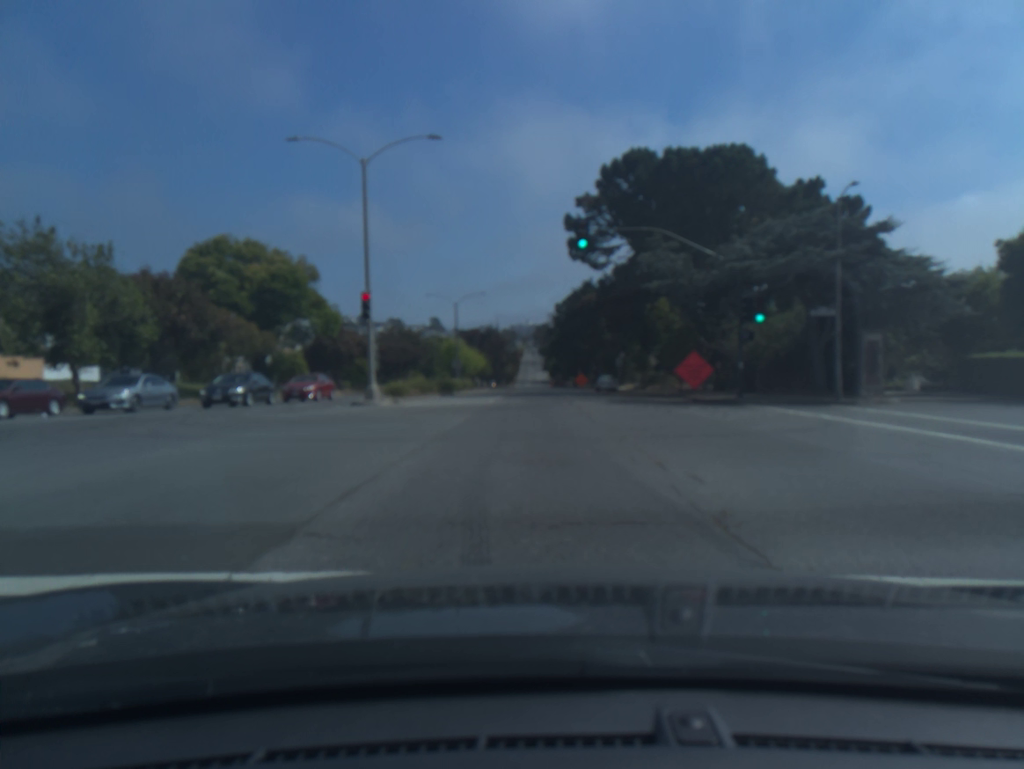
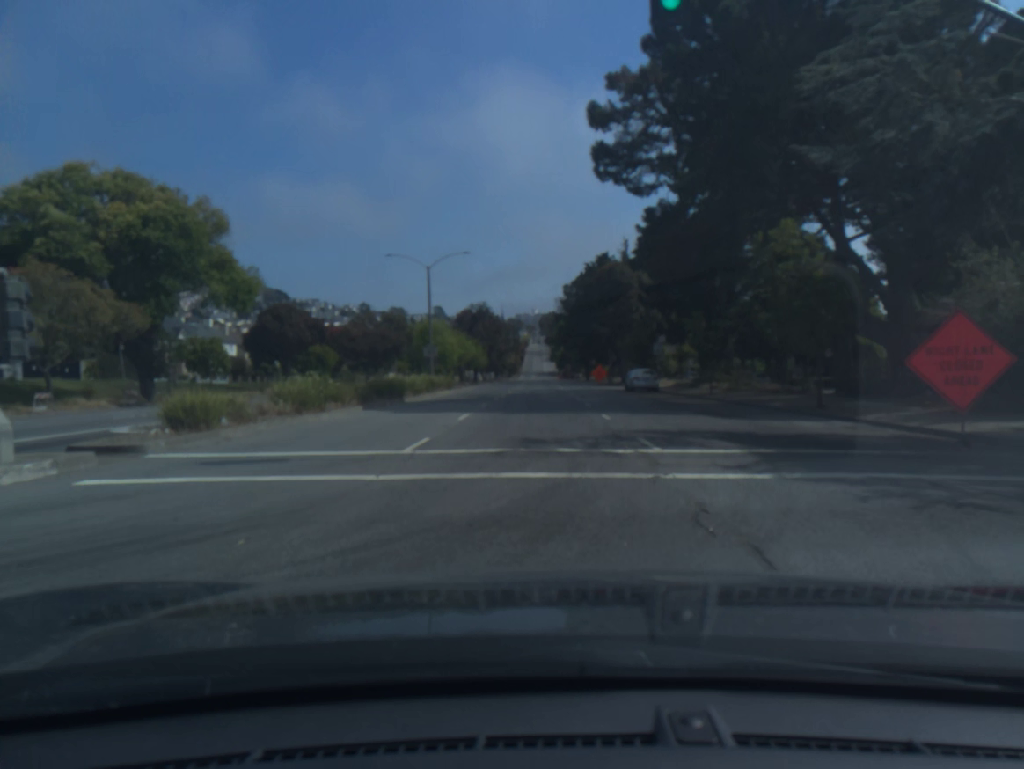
(-0.7, +20.4) m; -2°
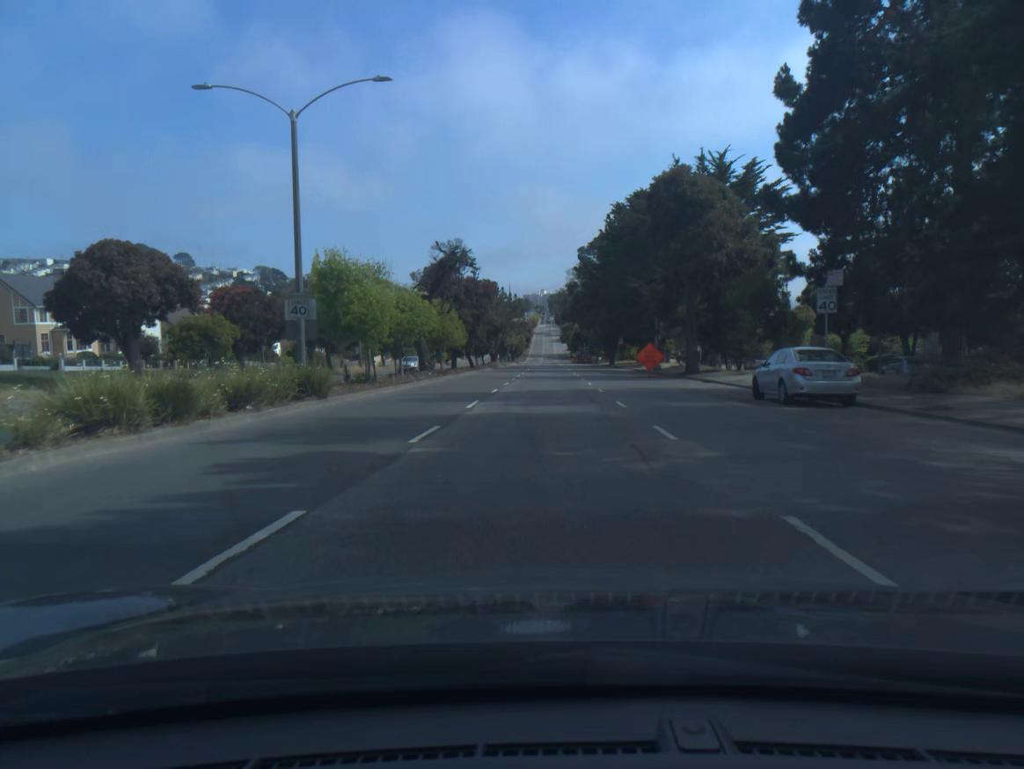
(-0.3, +29.7) m; -1°
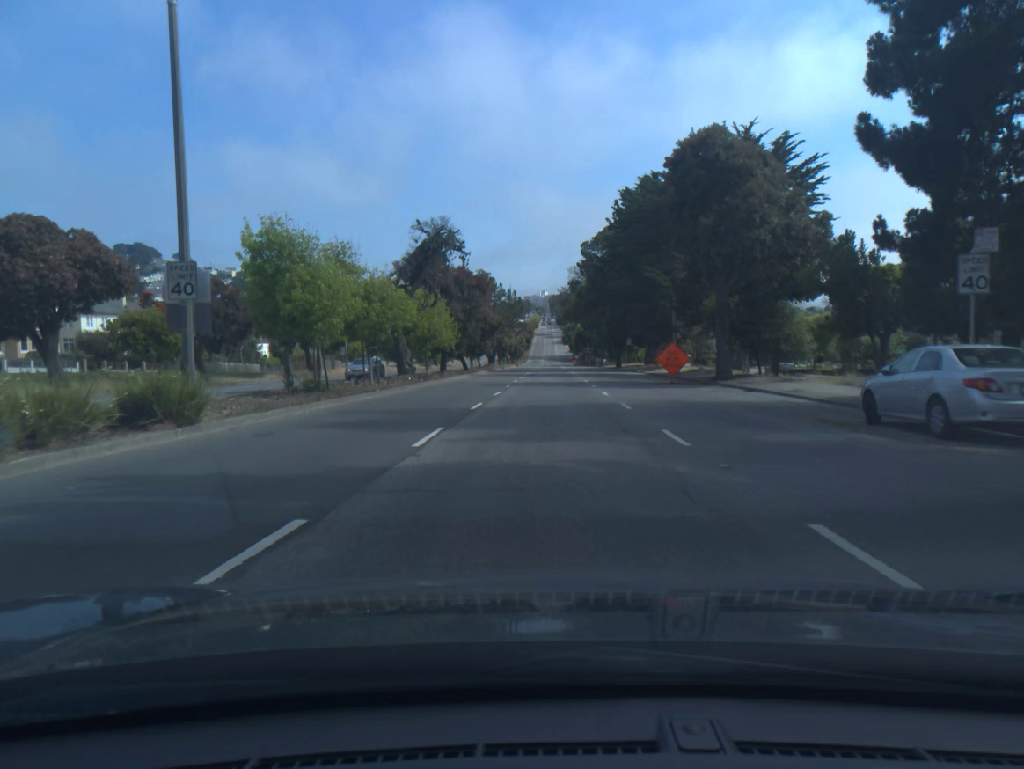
(0.0, +7.7) m; +1°
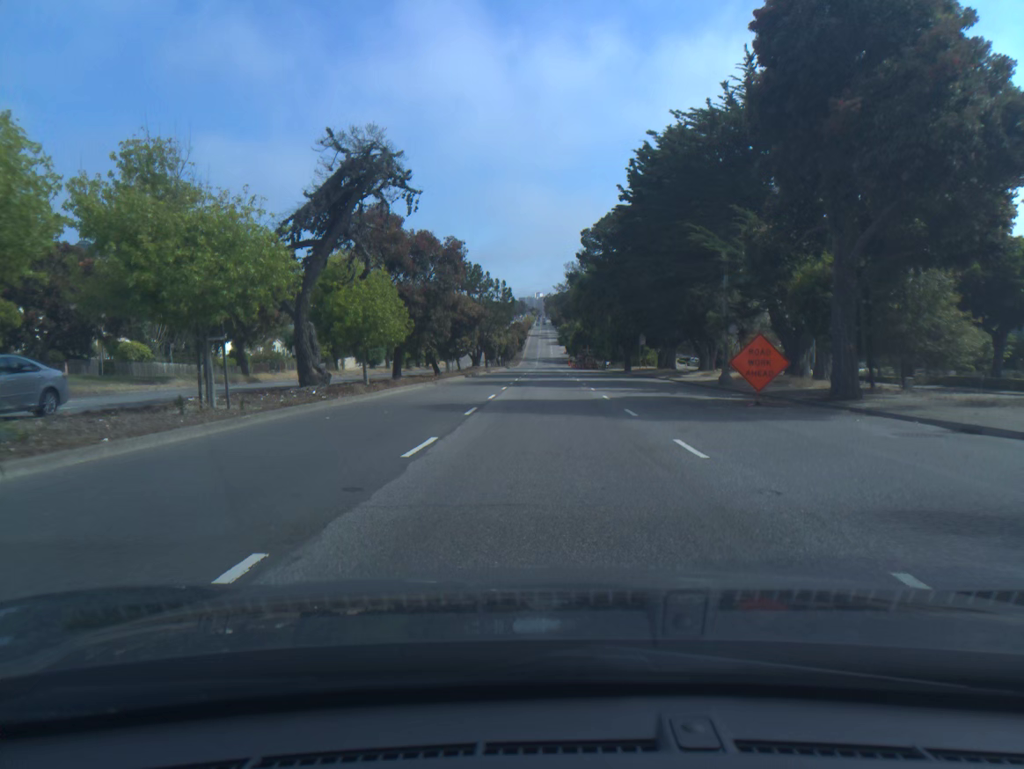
(+0.4, +15.7) m; +2°
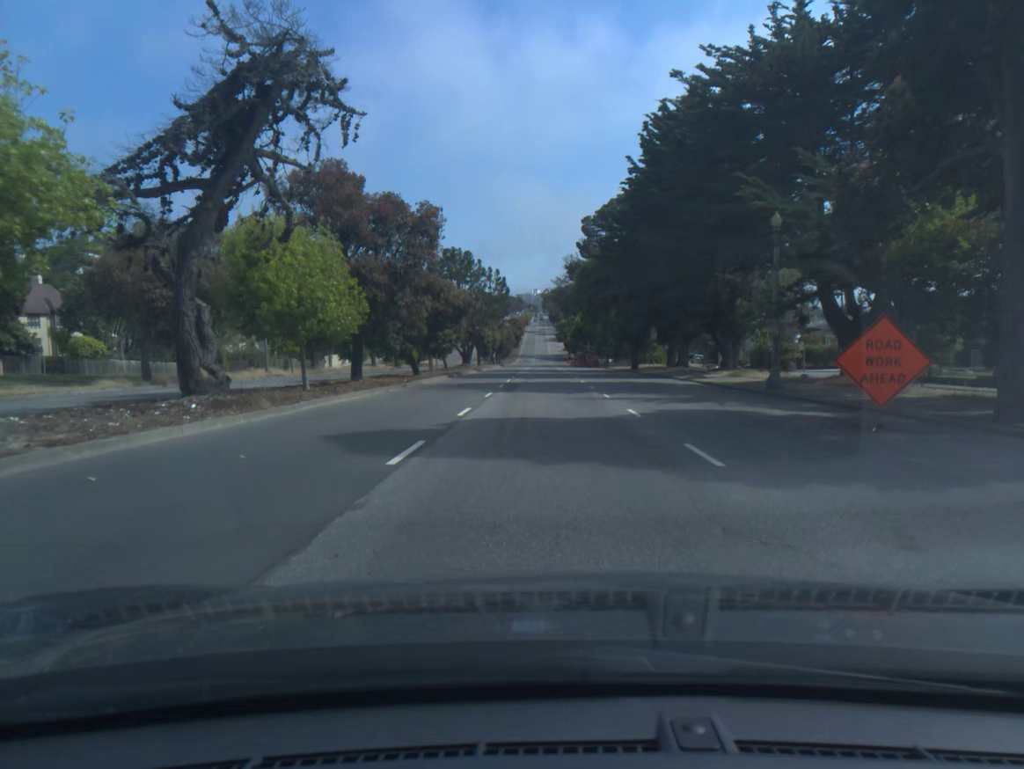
(0.0, +8.2) m; 0°
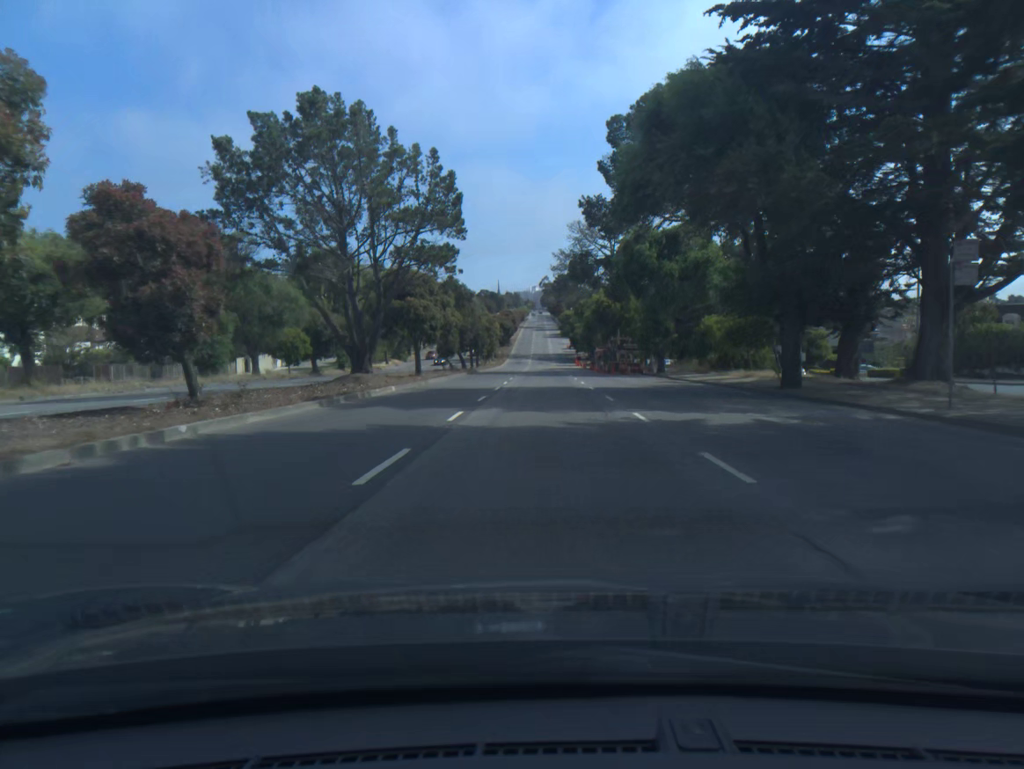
(-0.7, +45.0) m; -2°
